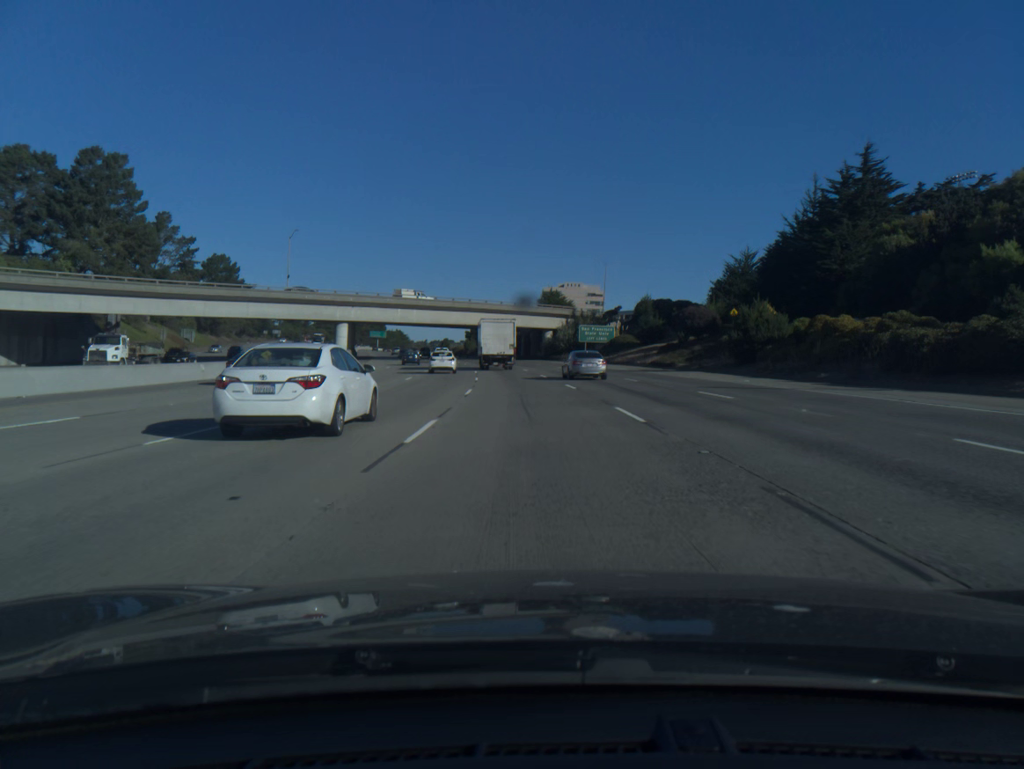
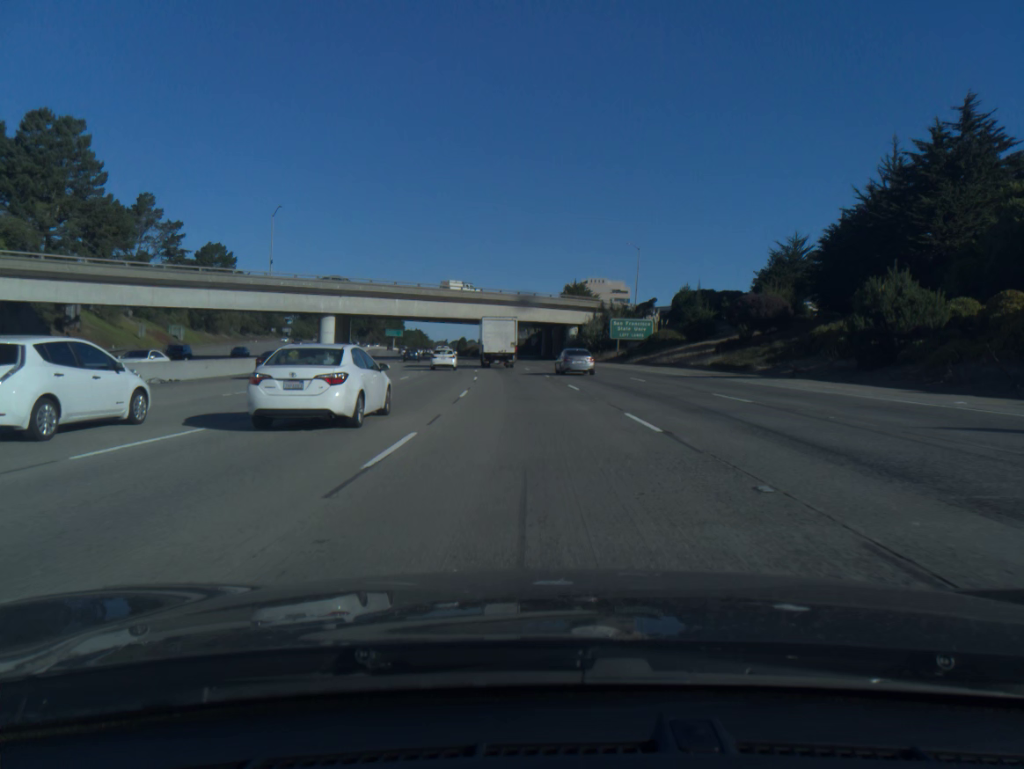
(-0.2, +16.4) m; -2°
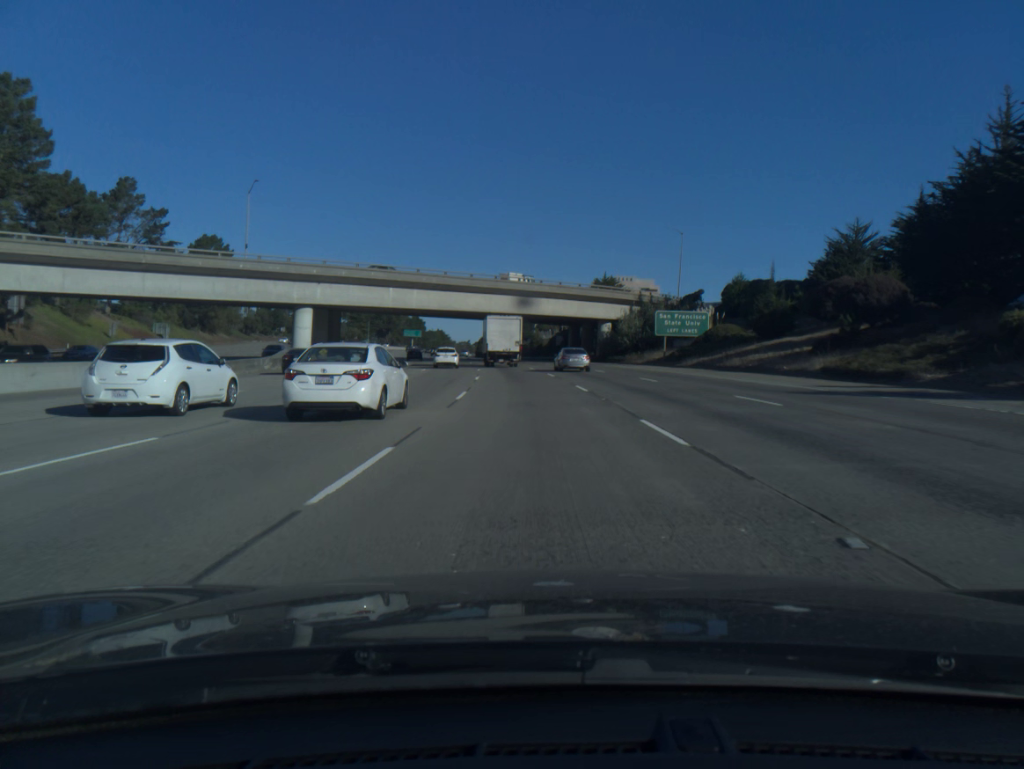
(-0.2, +16.4) m; -2°
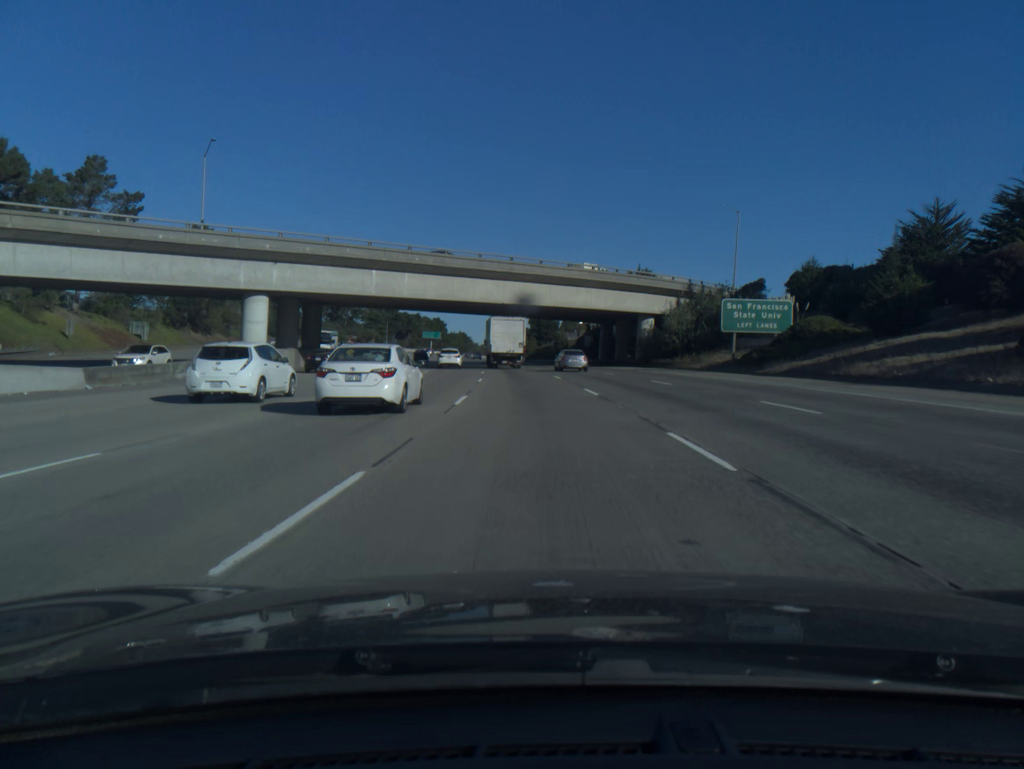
(-0.3, +16.4) m; -2°
